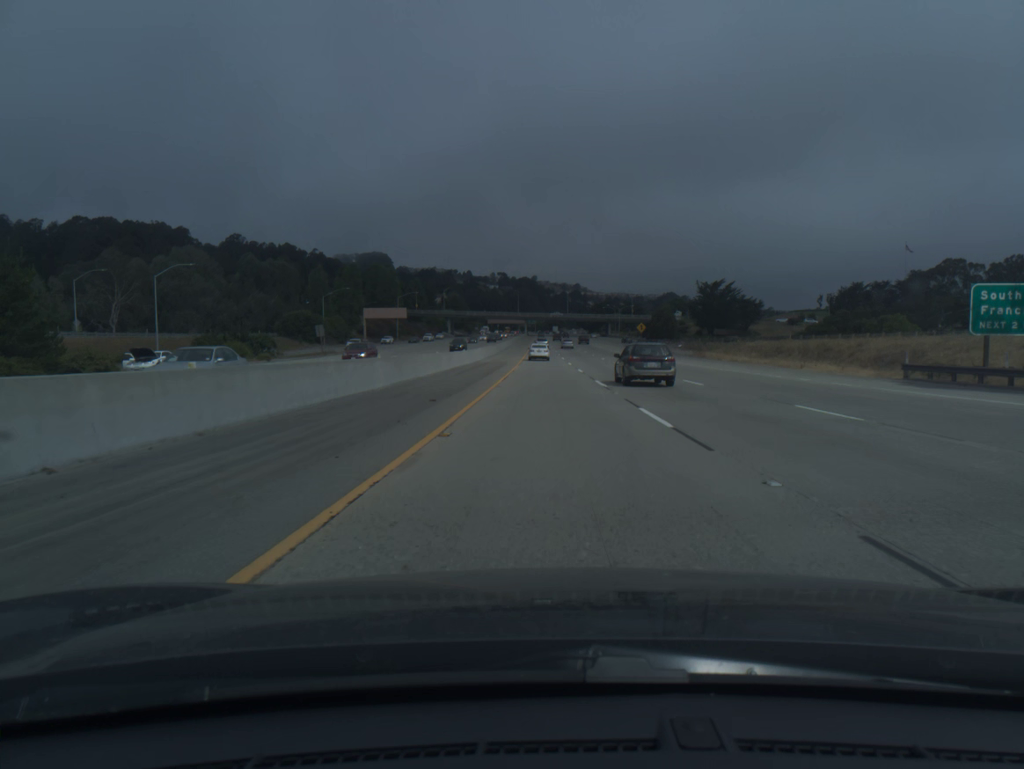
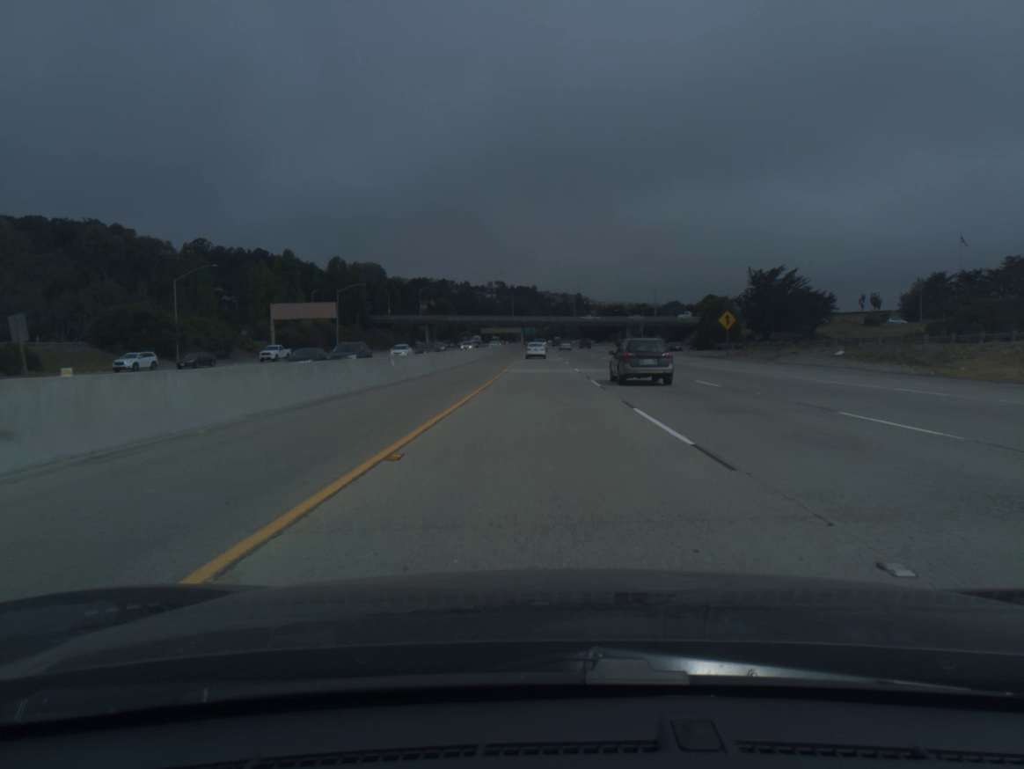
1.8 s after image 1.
(+0.1, +60.9) m; 0°
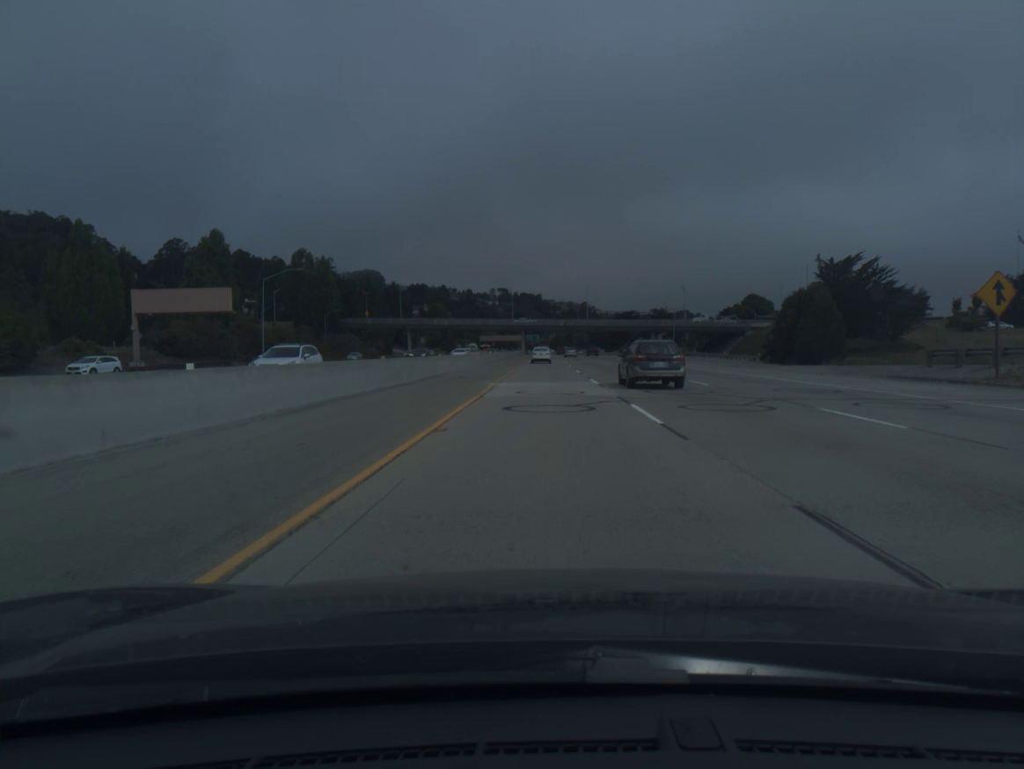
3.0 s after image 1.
(-0.1, +40.5) m; 0°
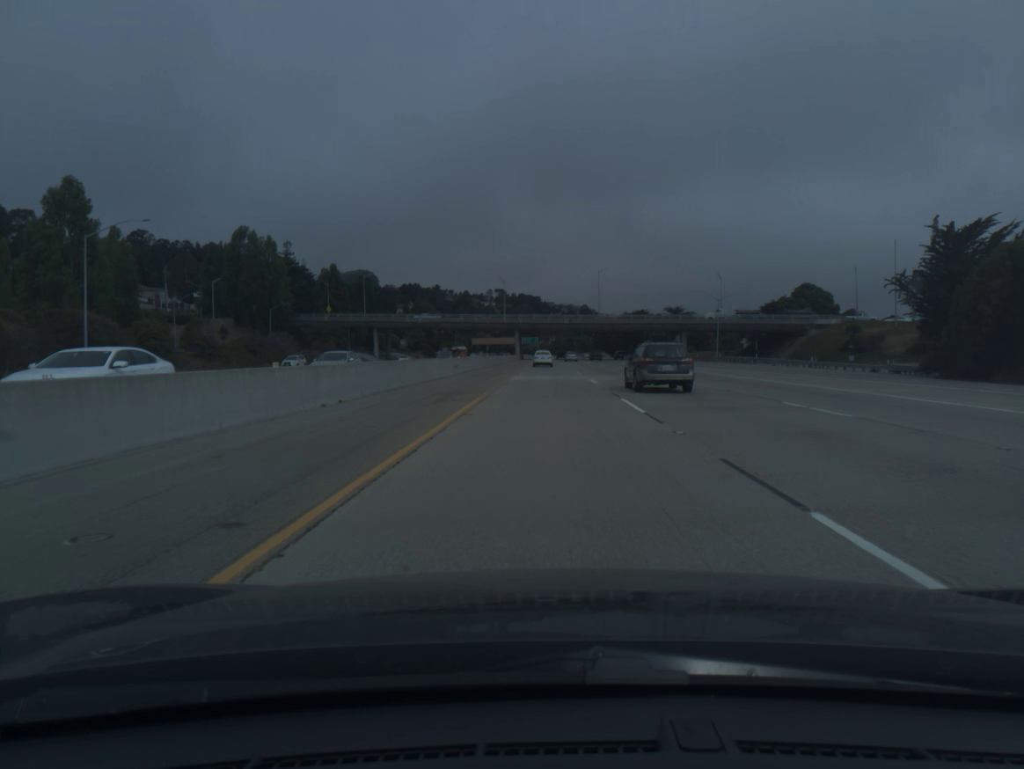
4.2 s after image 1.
(0.0, +40.4) m; 0°
